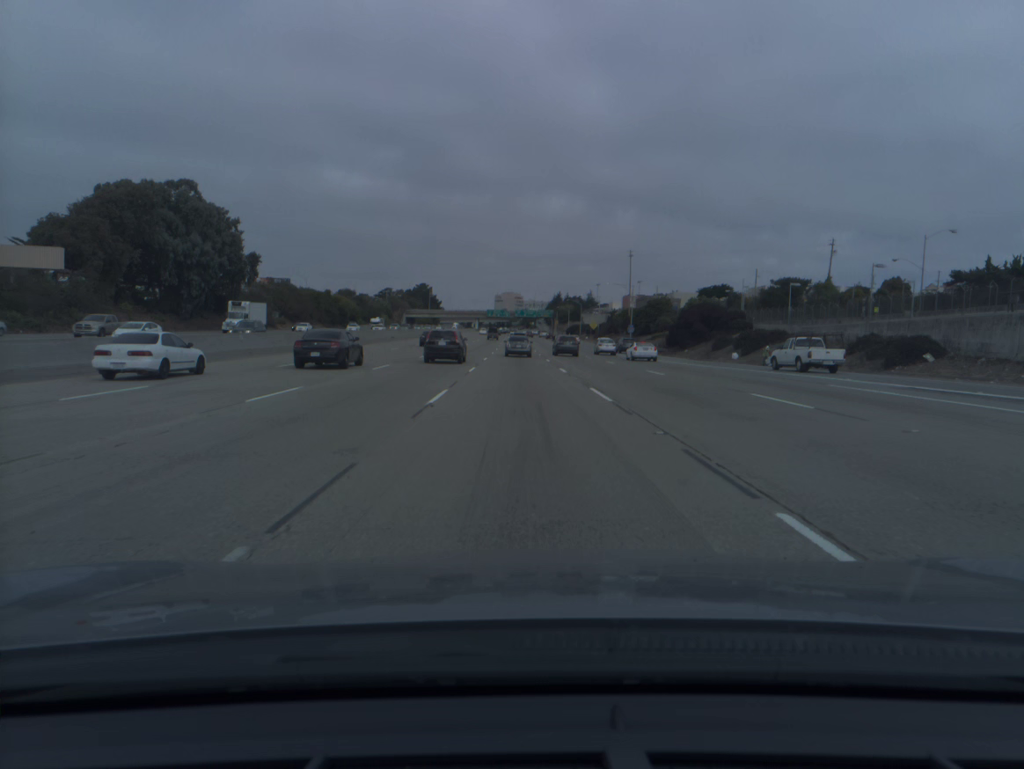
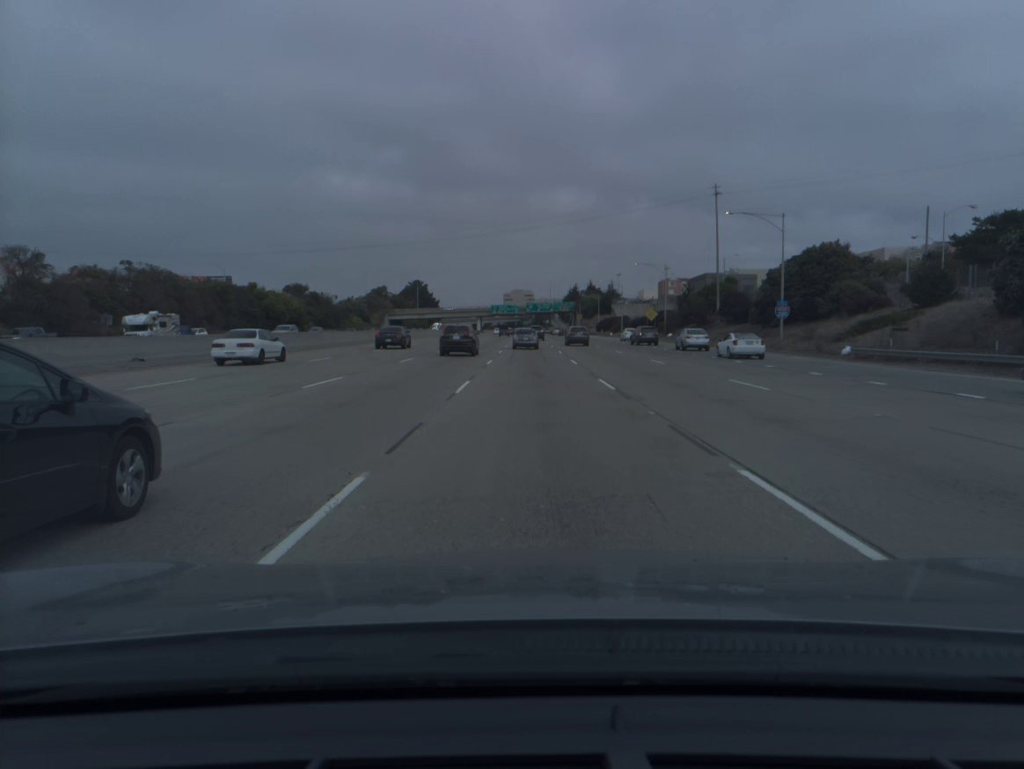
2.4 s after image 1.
(-1.1, +69.0) m; -1°
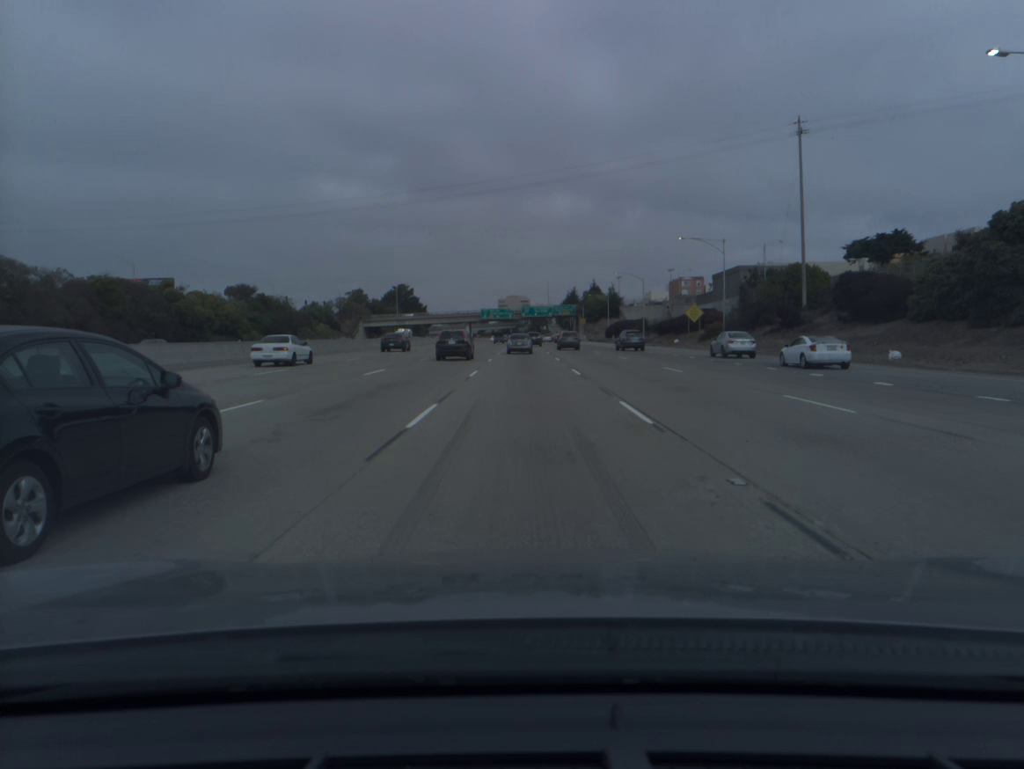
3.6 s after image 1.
(+0.1, +34.5) m; 0°
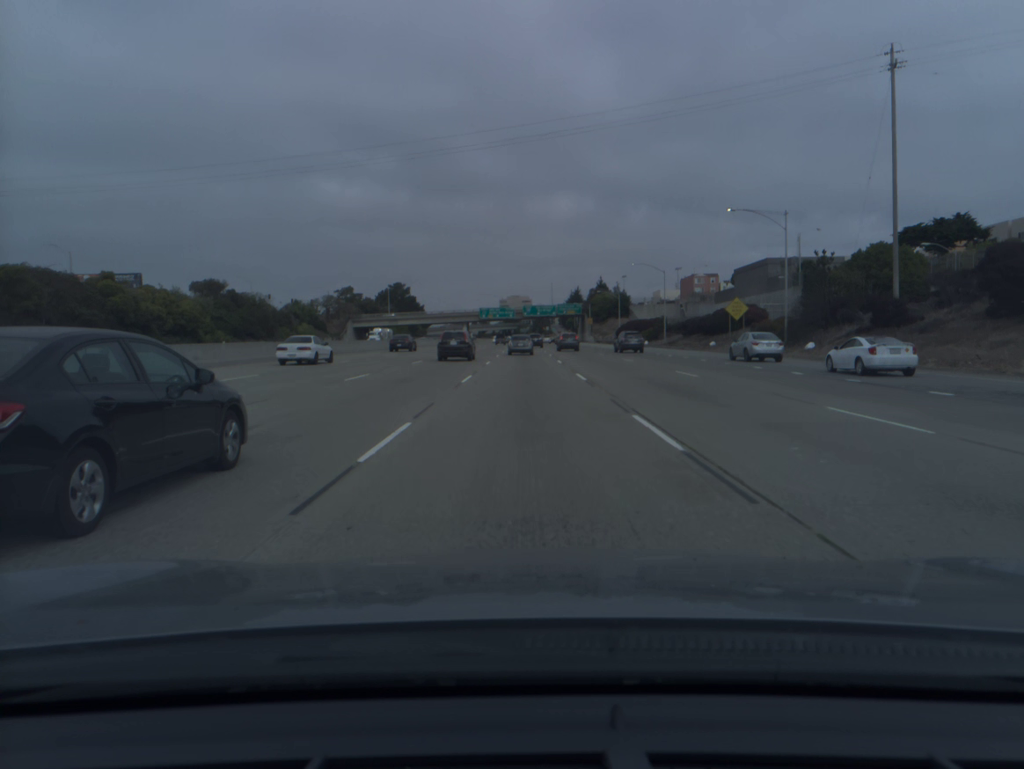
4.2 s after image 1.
(0.0, +17.2) m; 0°
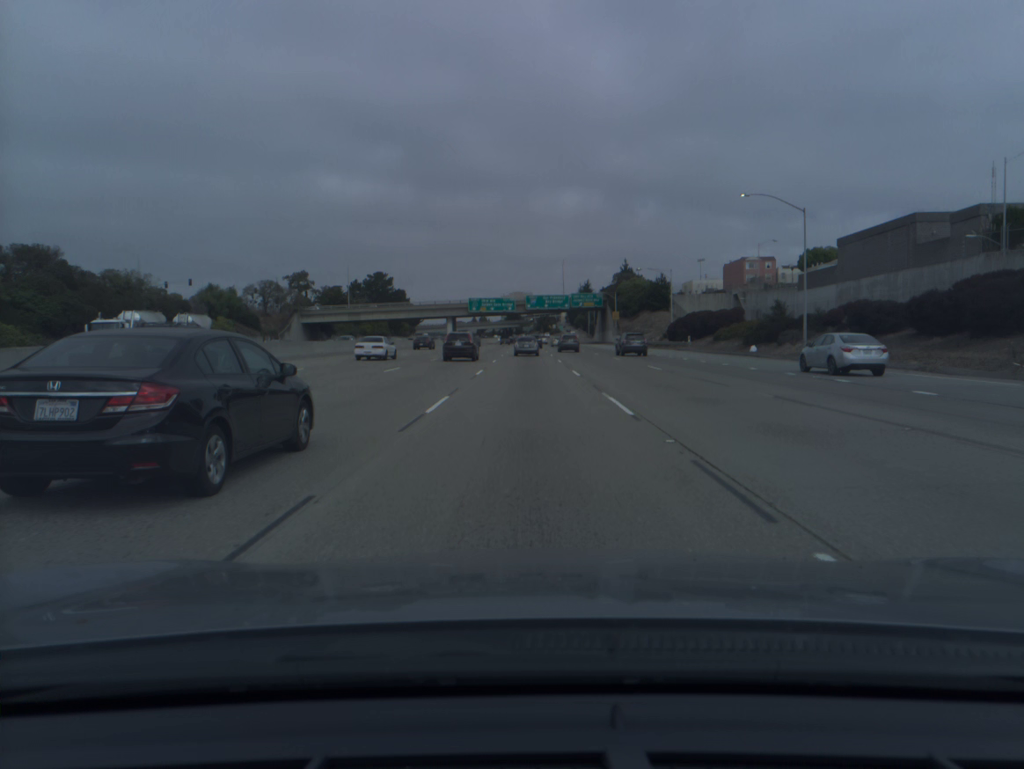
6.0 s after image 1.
(-0.2, +51.5) m; 0°
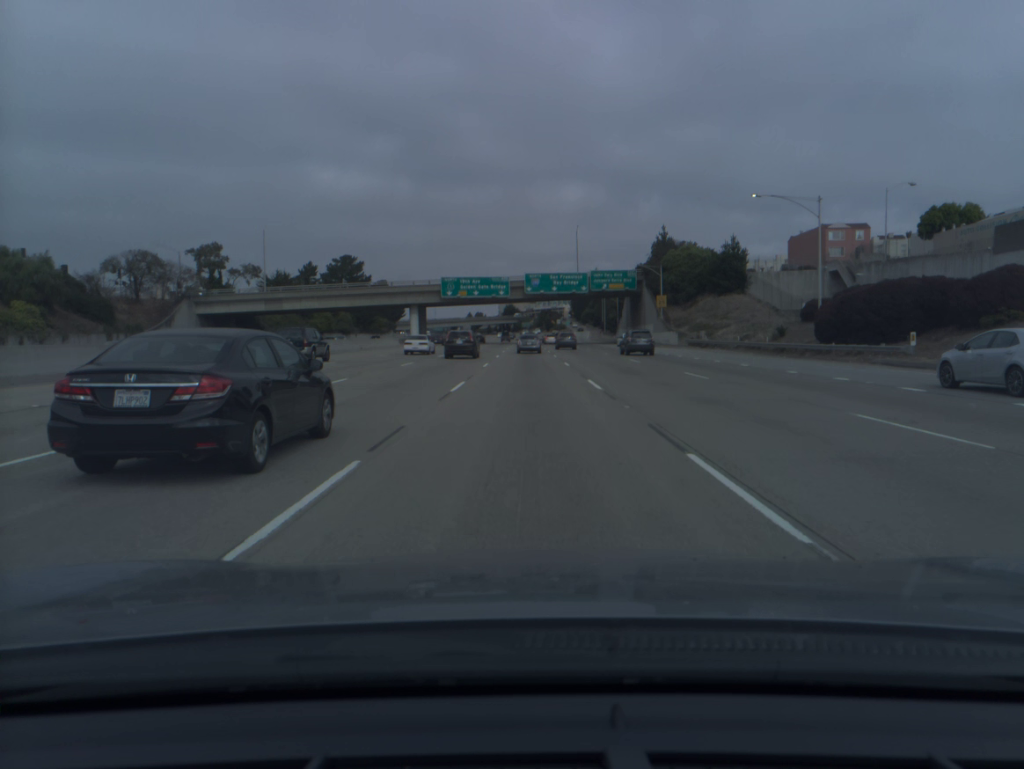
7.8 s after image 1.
(+0.1, +51.6) m; 0°
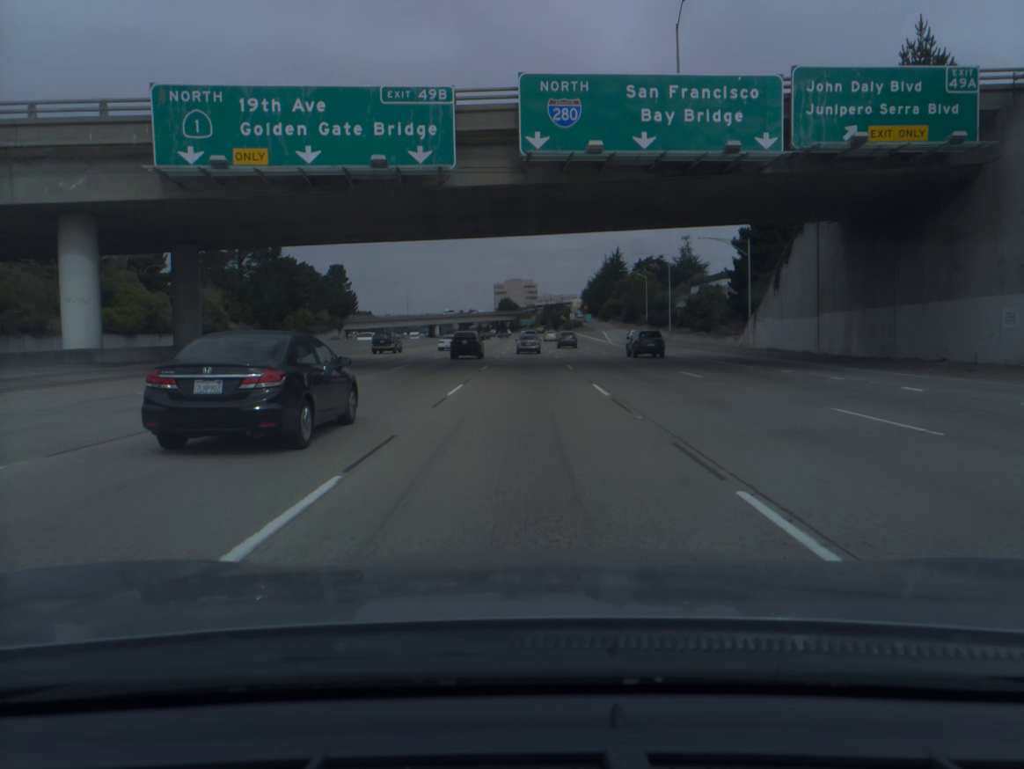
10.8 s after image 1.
(0.0, +86.7) m; 0°
